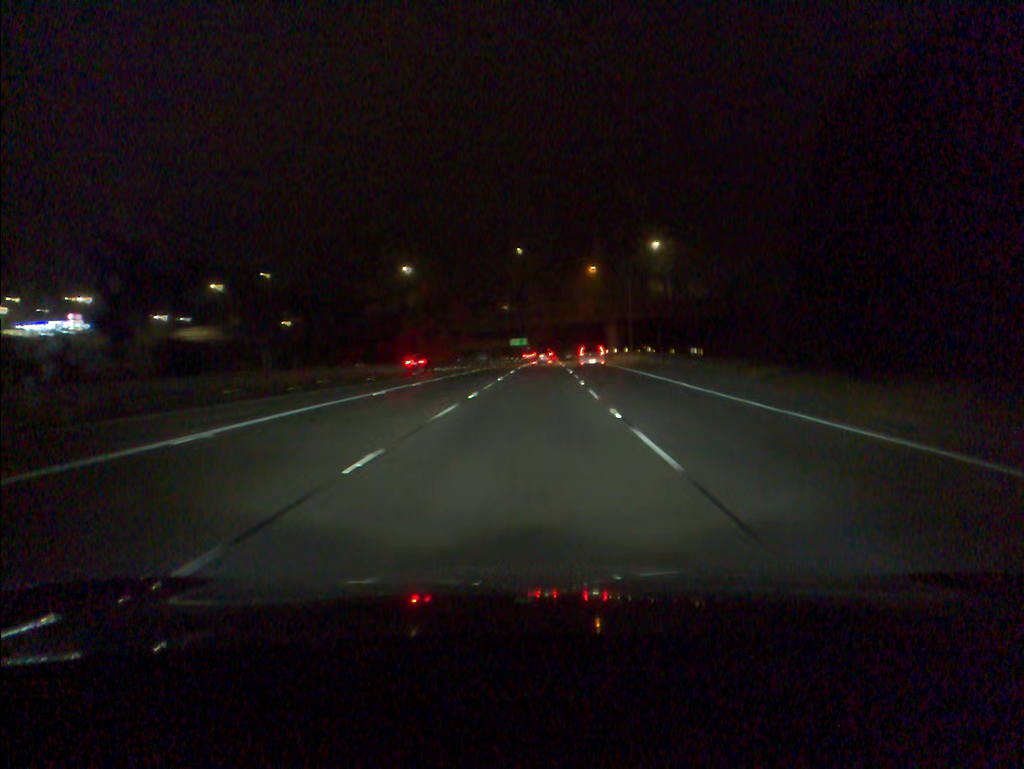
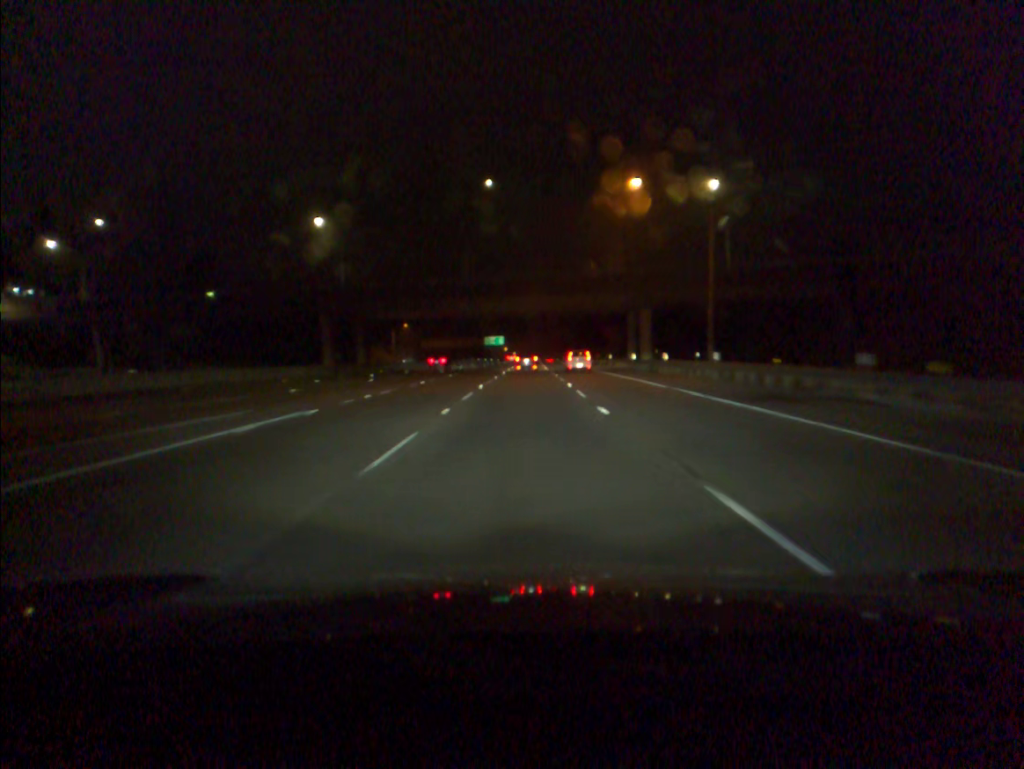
(+1.1, +47.8) m; +2°
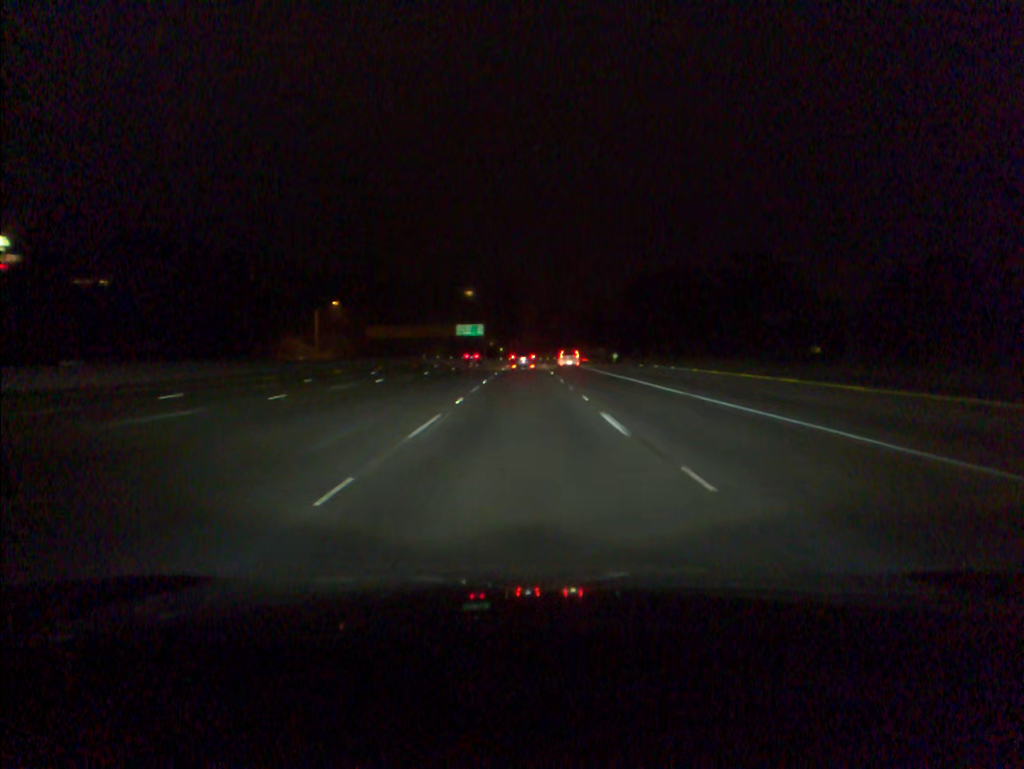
(+0.6, +82.3) m; +1°
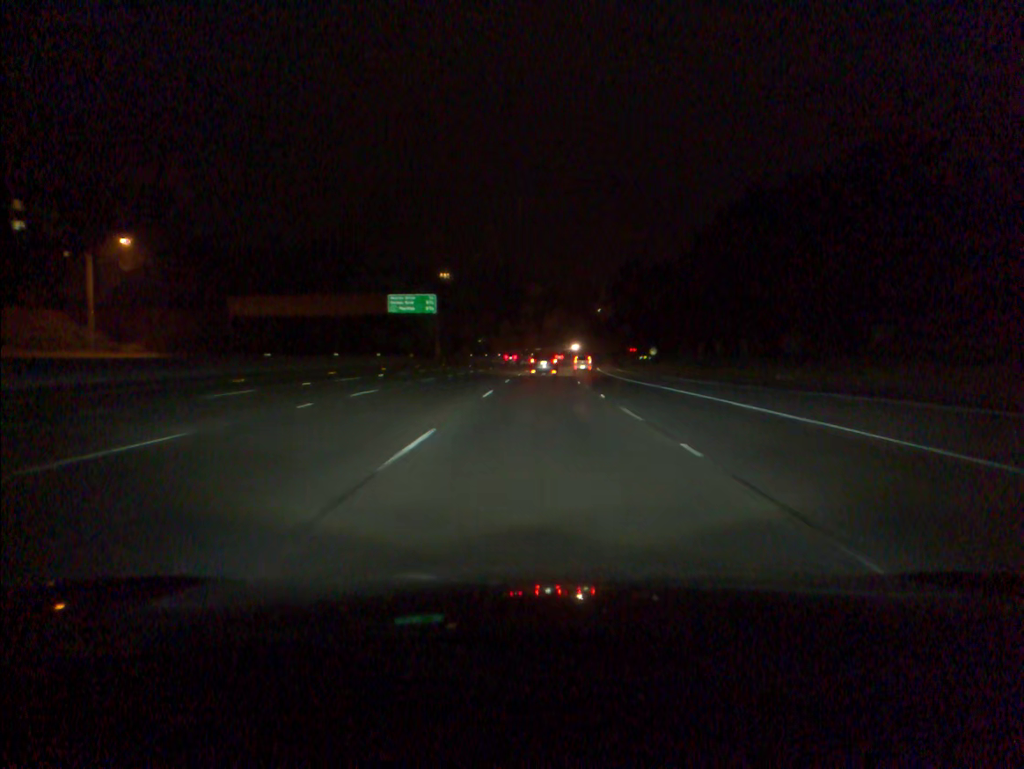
(+0.1, +85.7) m; +1°
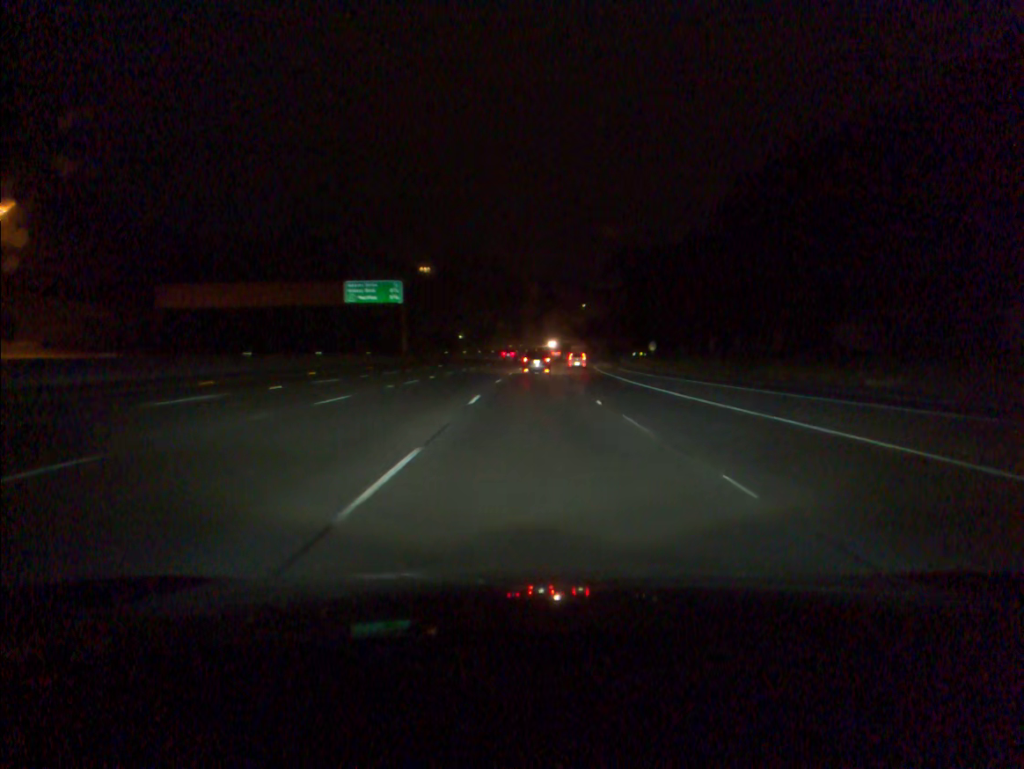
(+0.2, +16.9) m; +1°
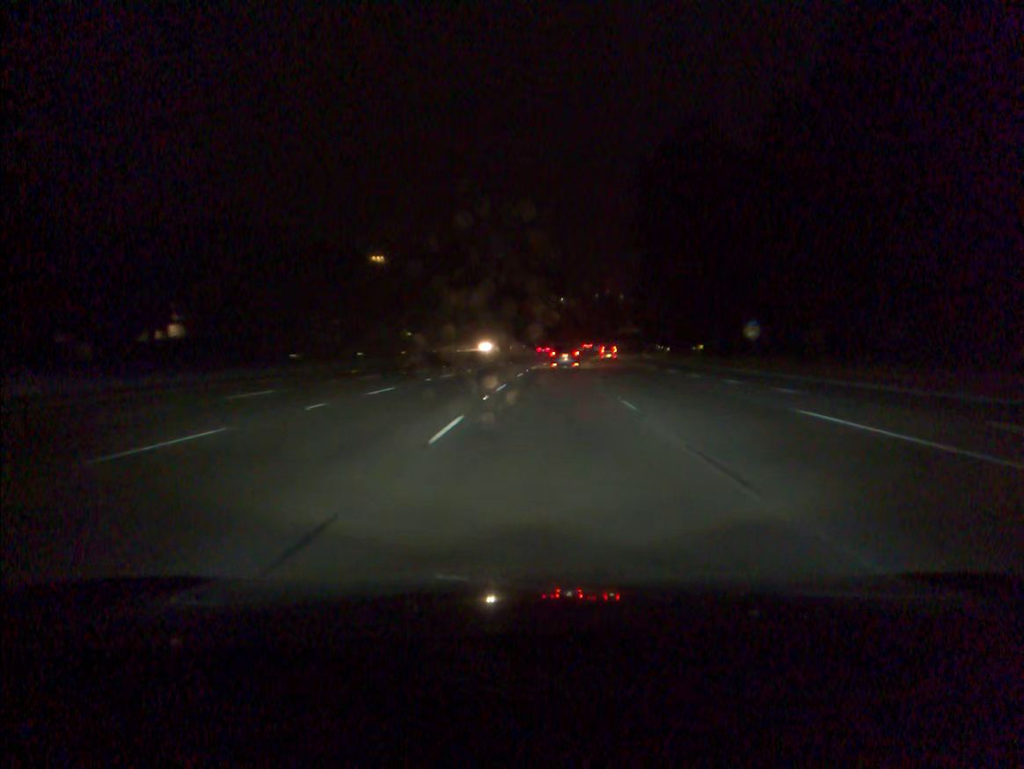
(+1.4, +68.7) m; +2°
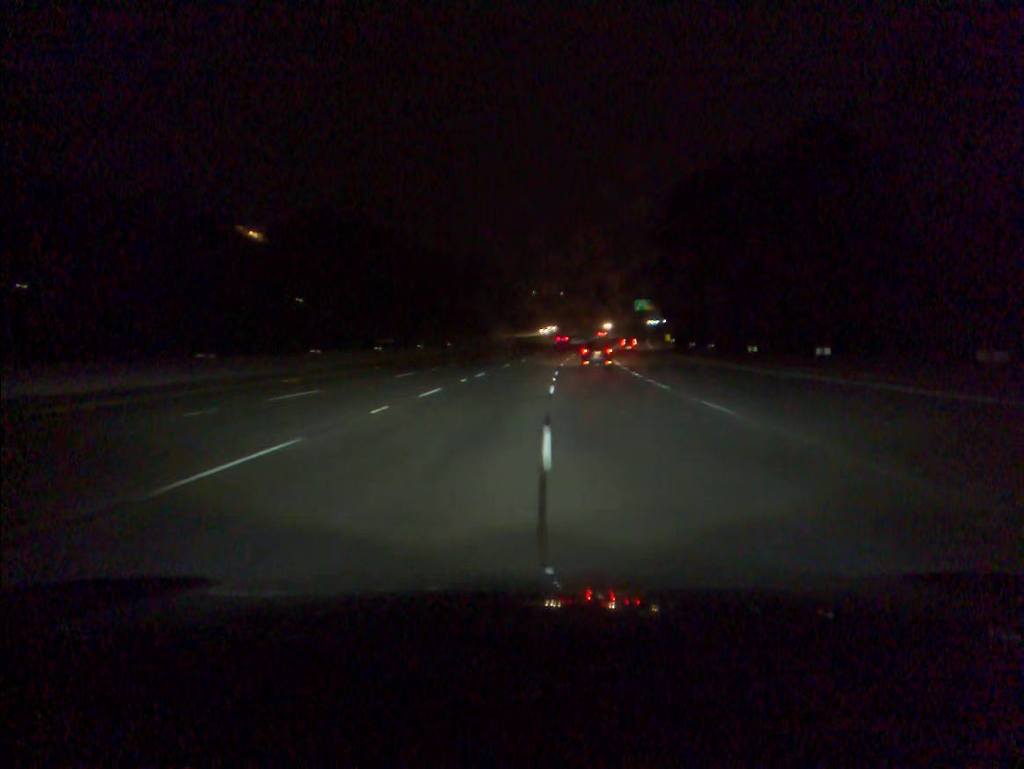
(+3.6, +88.9) m; +5°
